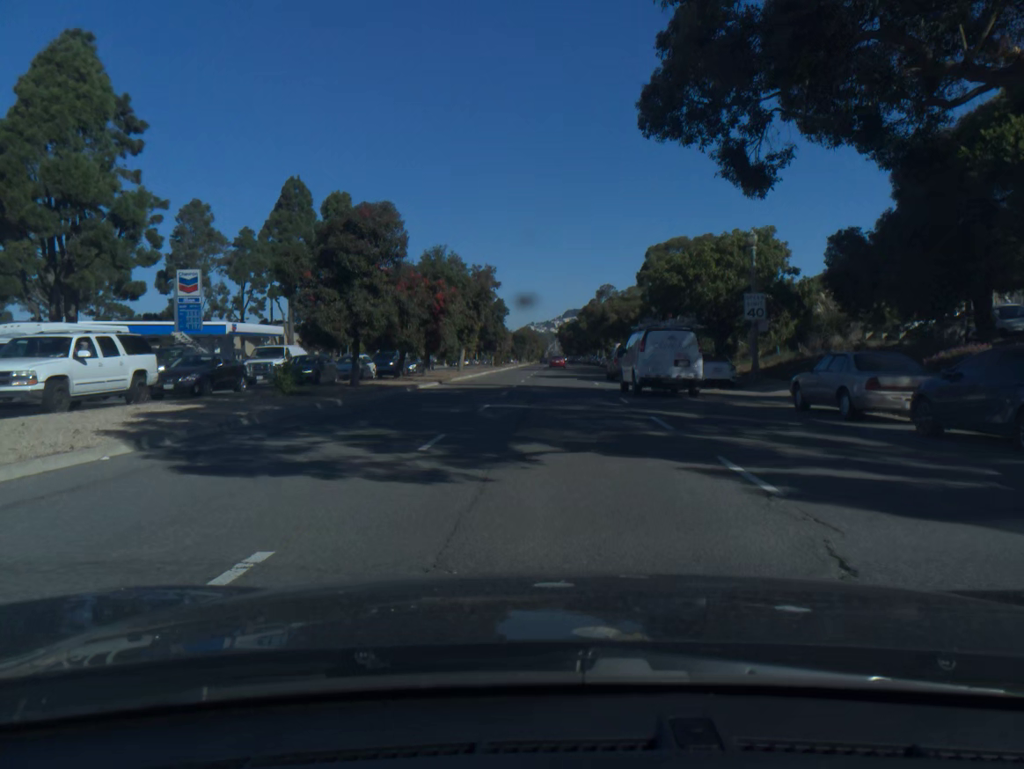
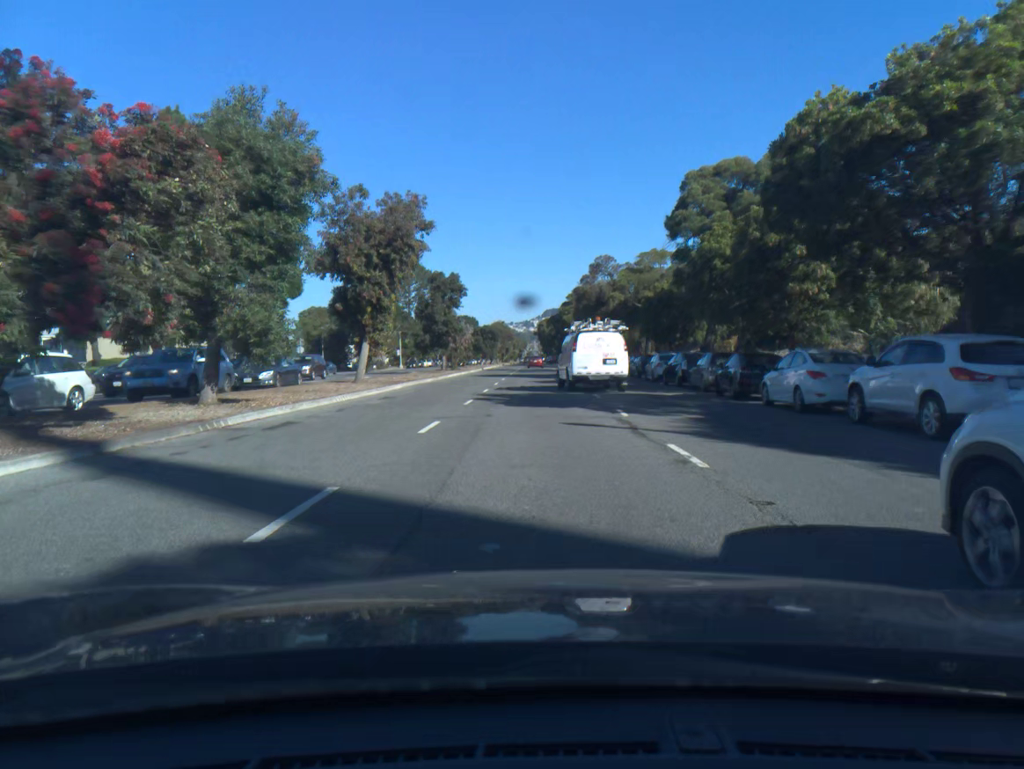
(+0.6, +26.9) m; +1°
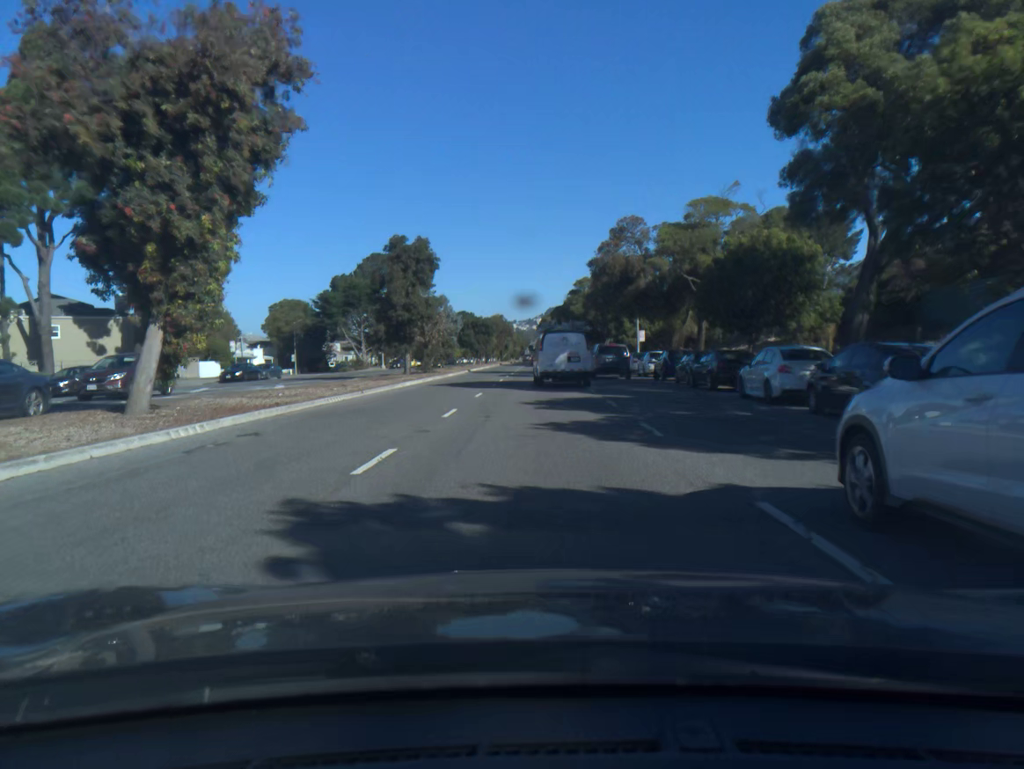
(0.0, +19.1) m; 0°
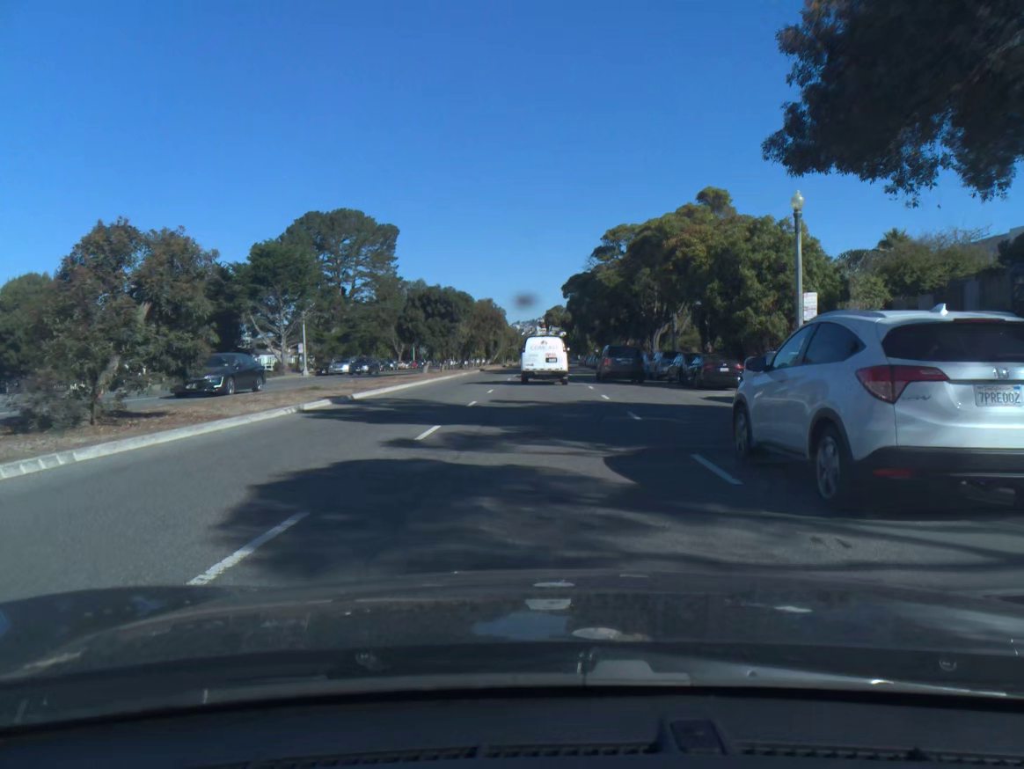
(-0.3, +40.5) m; 0°
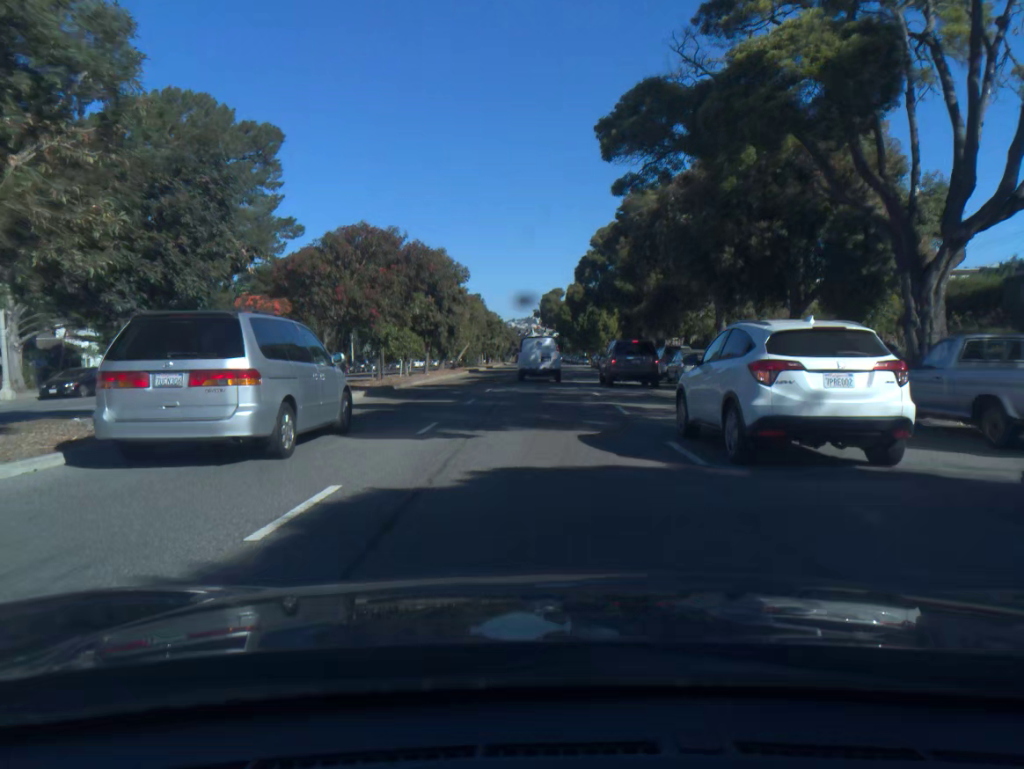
(+0.1, +43.2) m; 0°
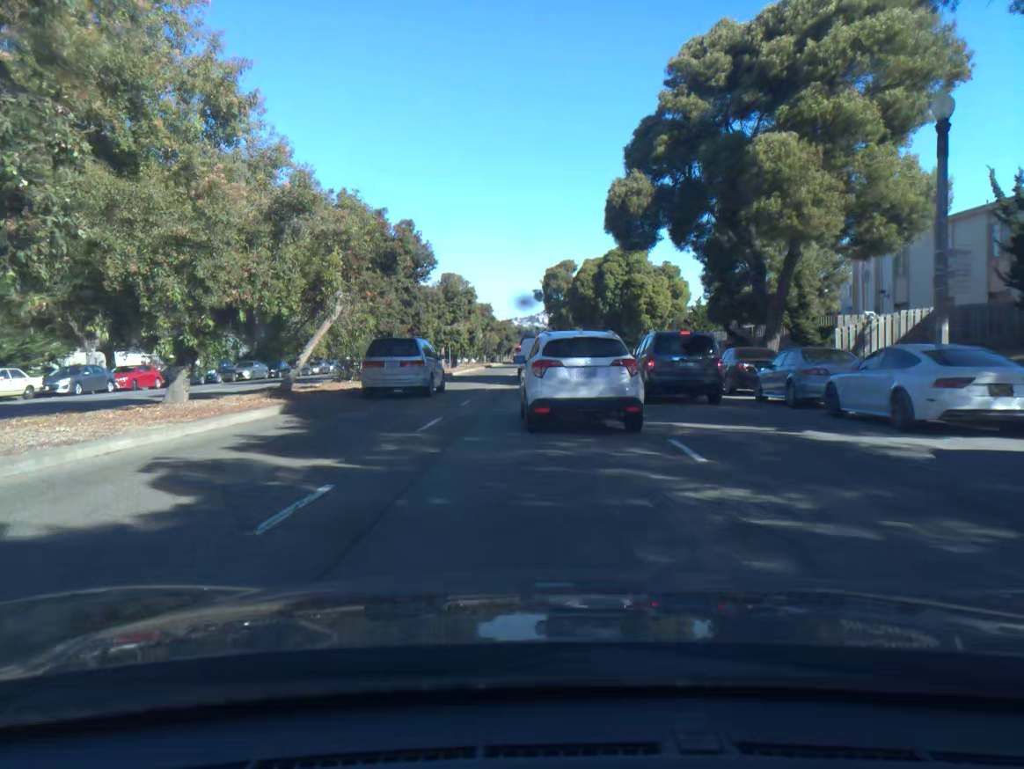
(-0.1, +44.2) m; 0°
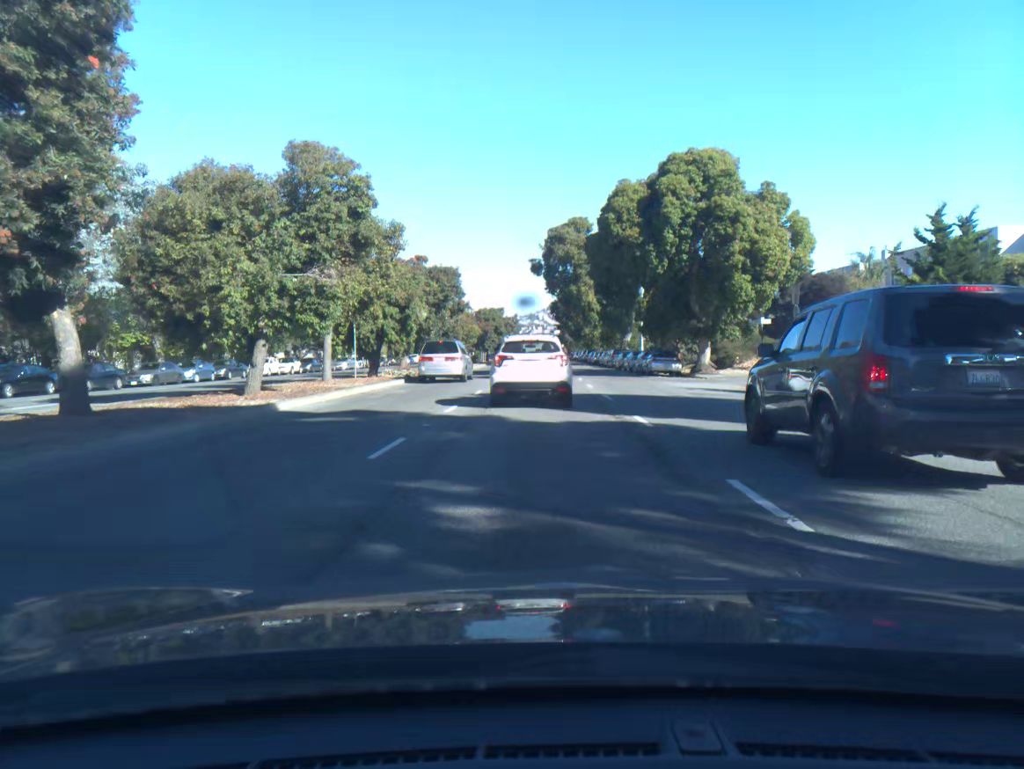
(-0.1, +32.7) m; 0°
